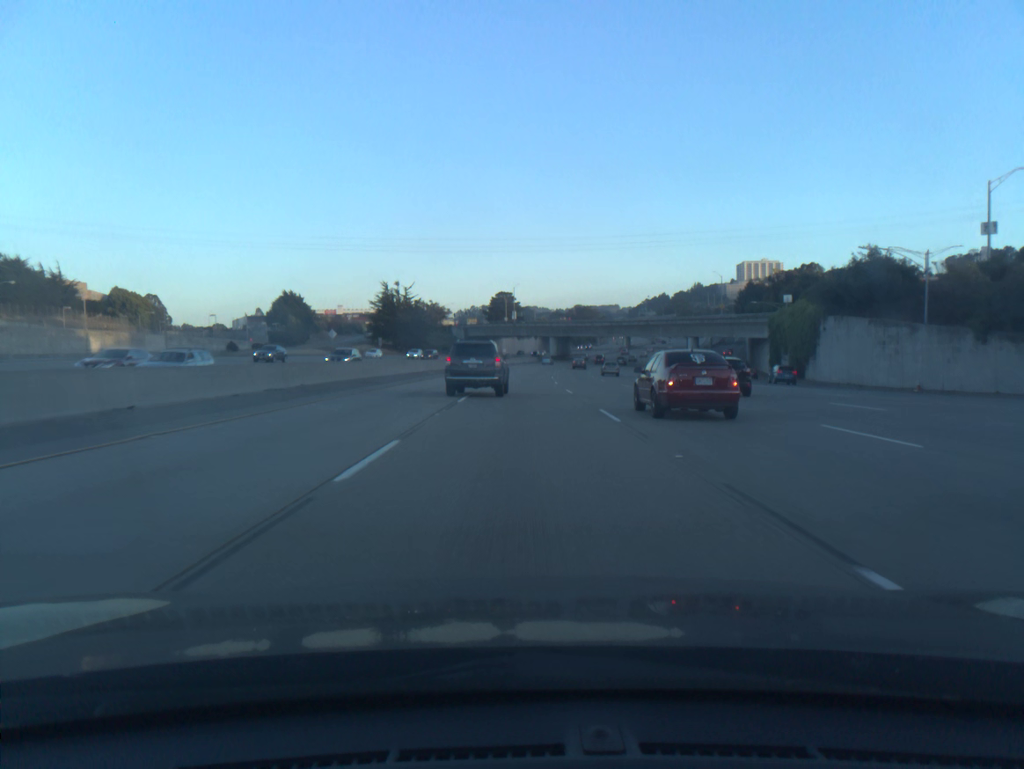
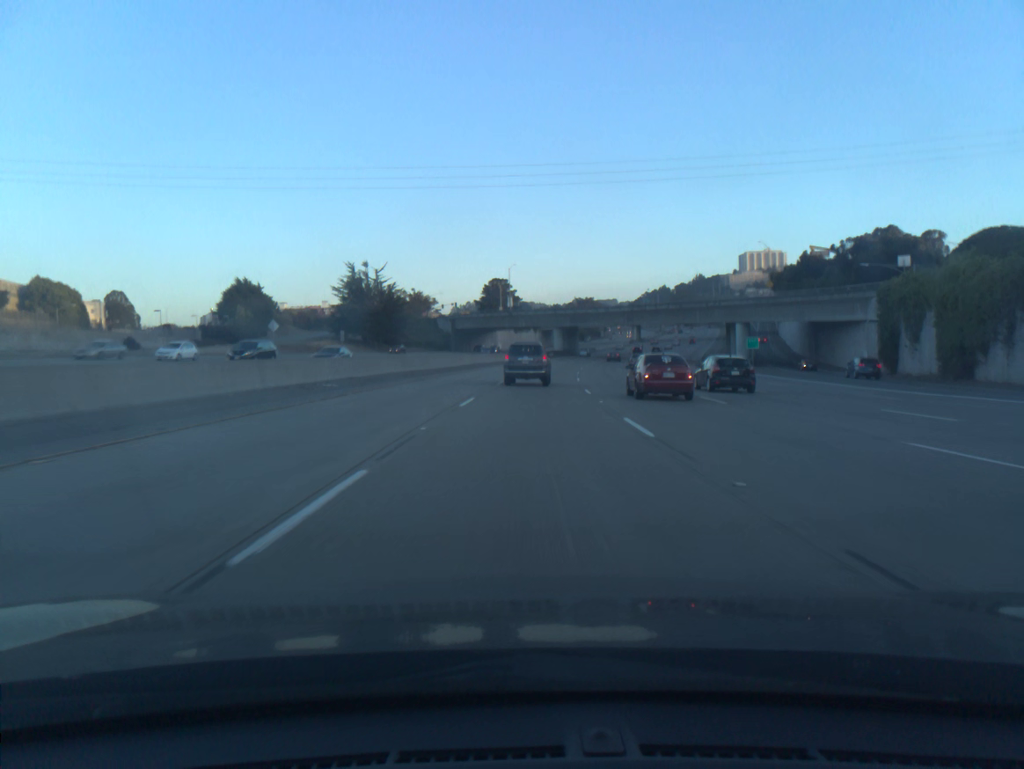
(0.0, +32.3) m; 0°
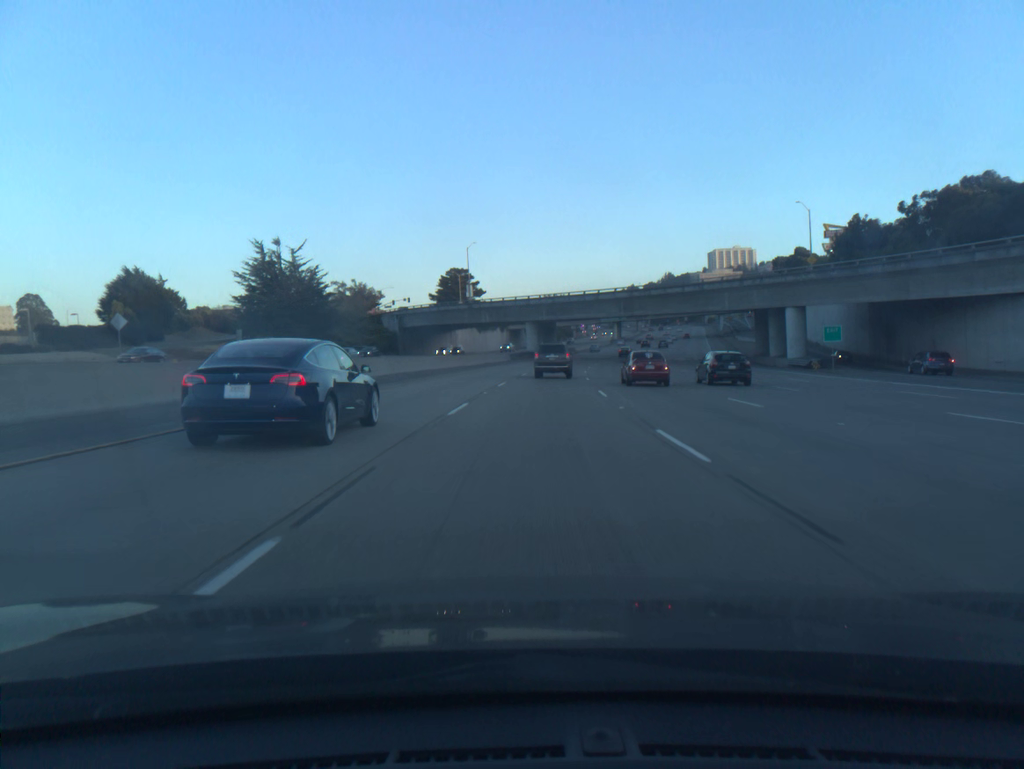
(+0.6, +32.6) m; +2°
